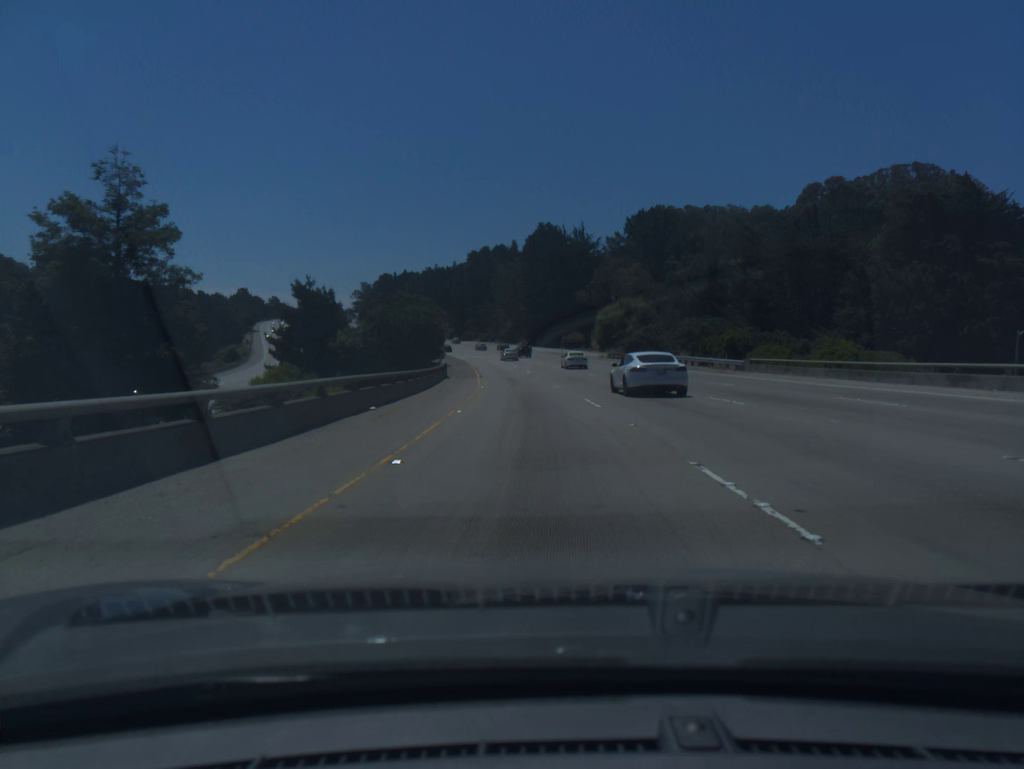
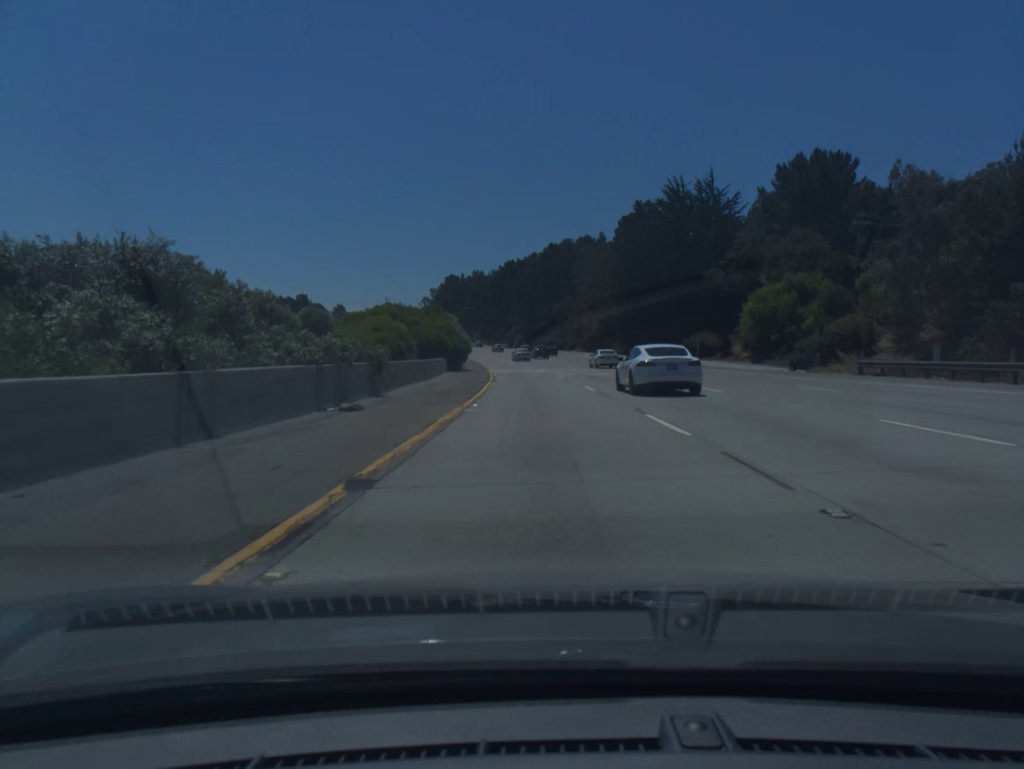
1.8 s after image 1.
(-3.0, +59.4) m; -6°
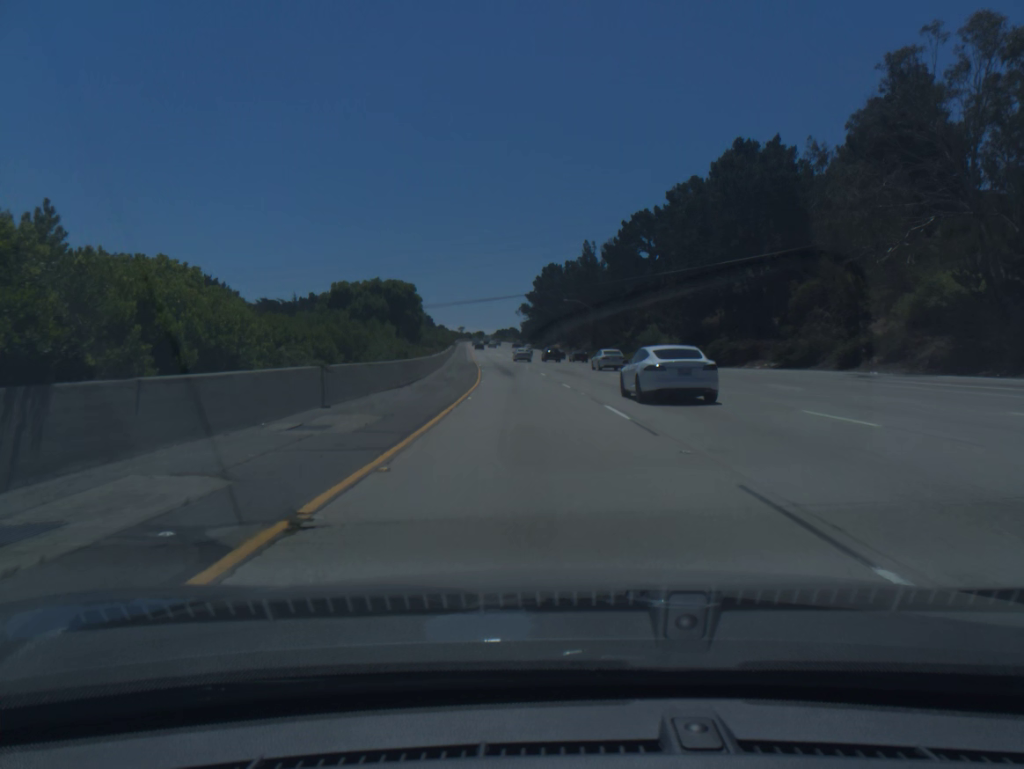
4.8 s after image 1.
(-6.6, +97.9) m; -8°
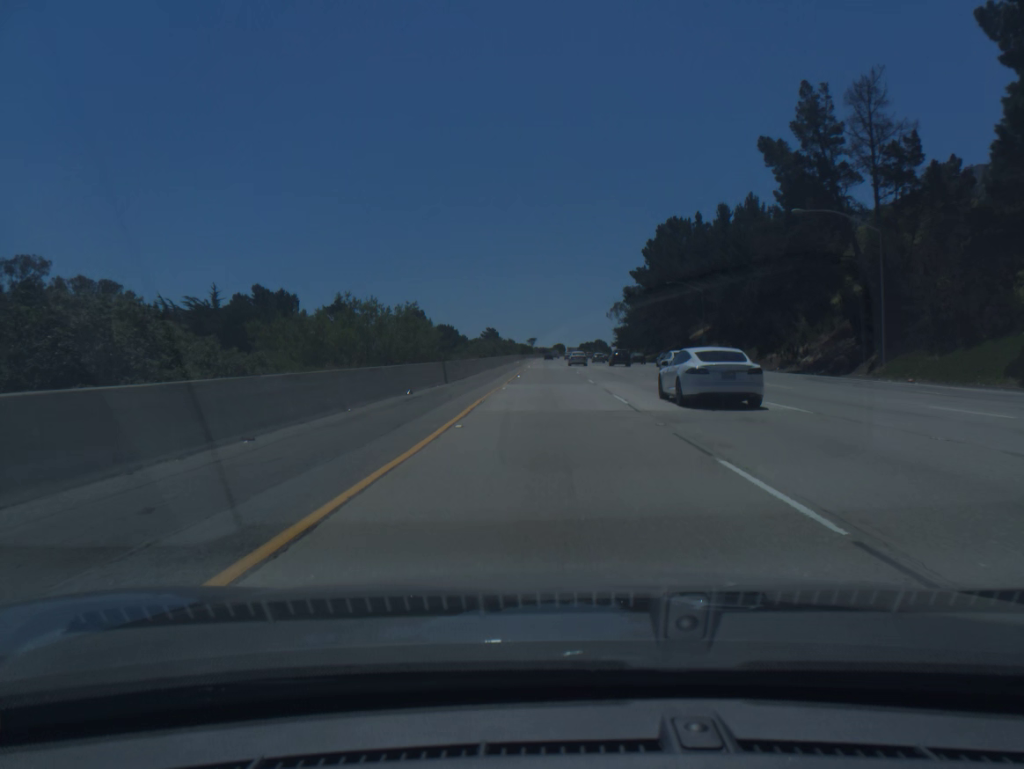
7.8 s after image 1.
(-6.7, +96.6) m; -6°
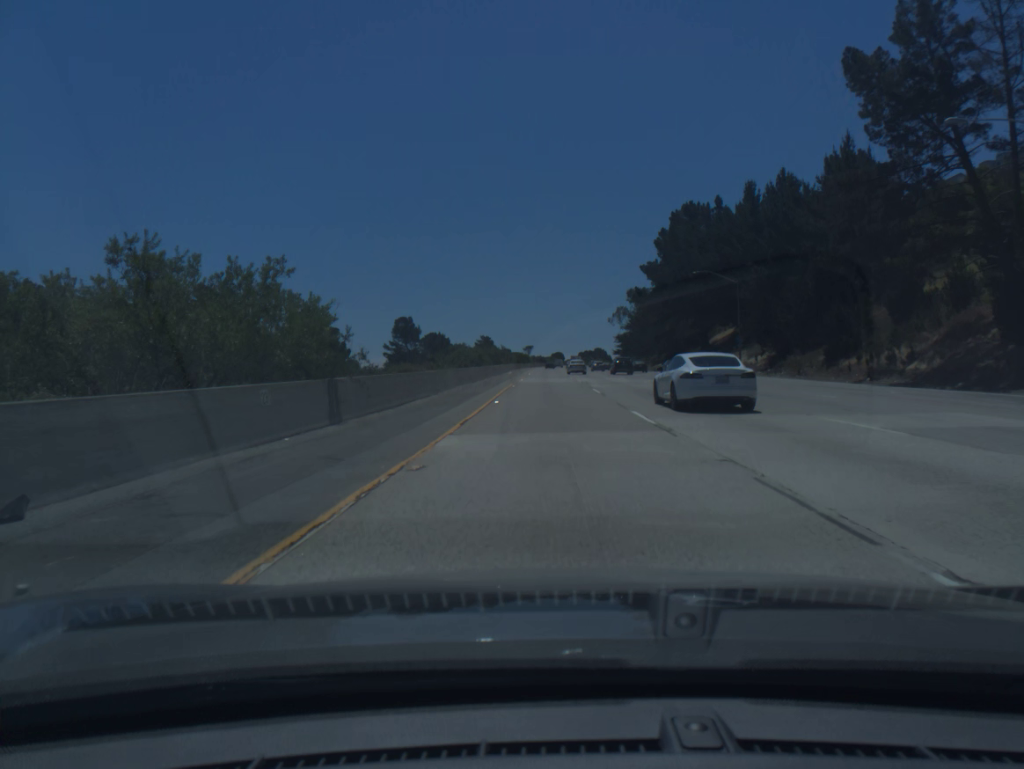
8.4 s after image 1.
(0.0, +19.3) m; 0°
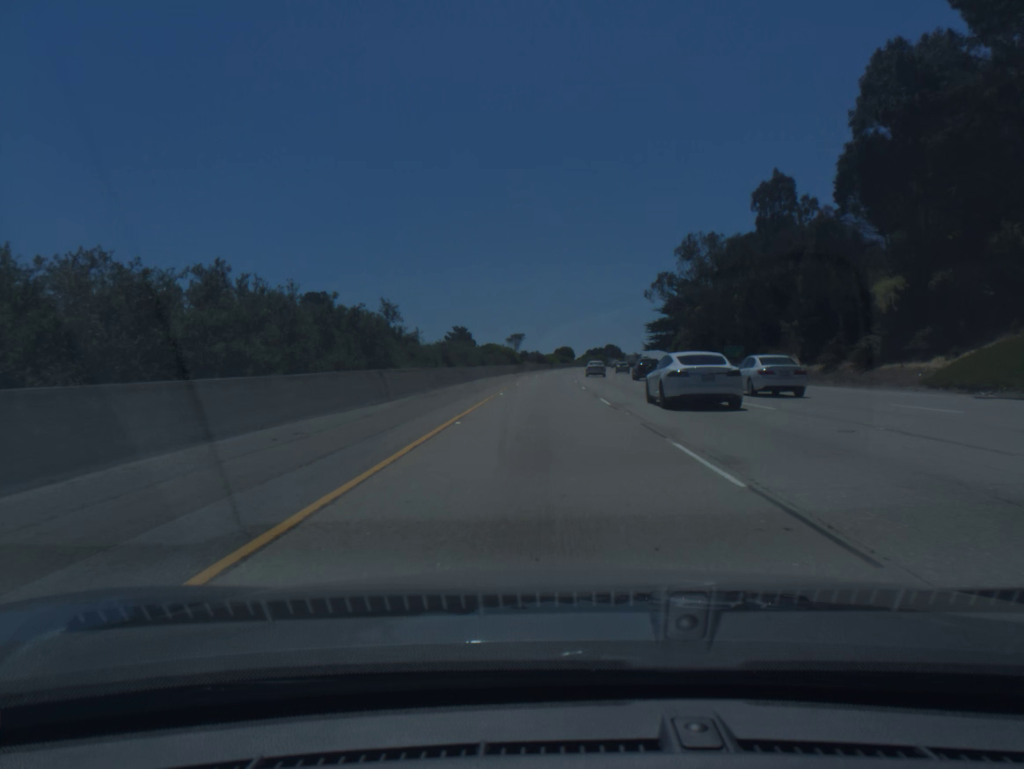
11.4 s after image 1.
(+0.6, +95.9) m; 0°
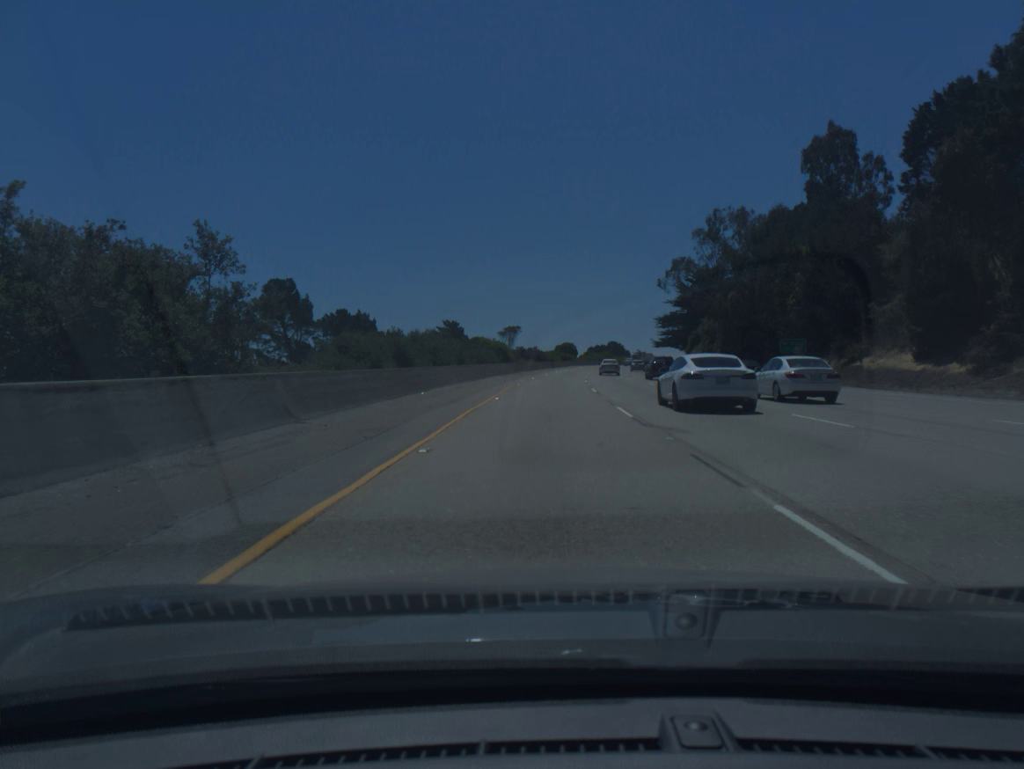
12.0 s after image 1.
(0.0, +19.2) m; 0°
